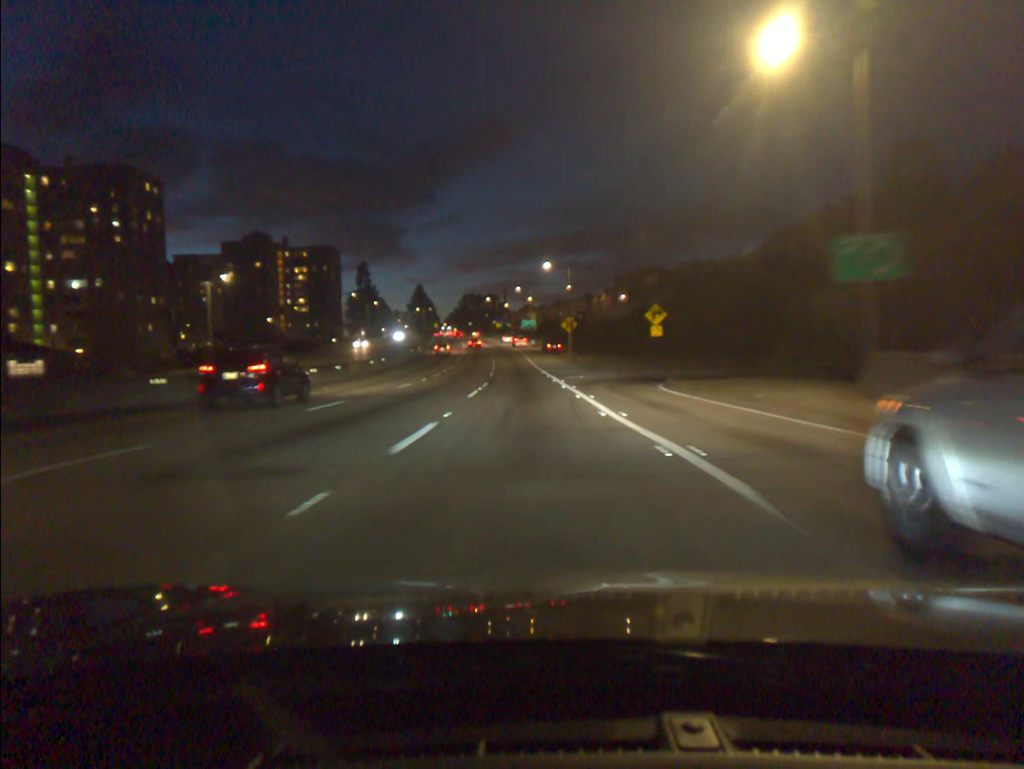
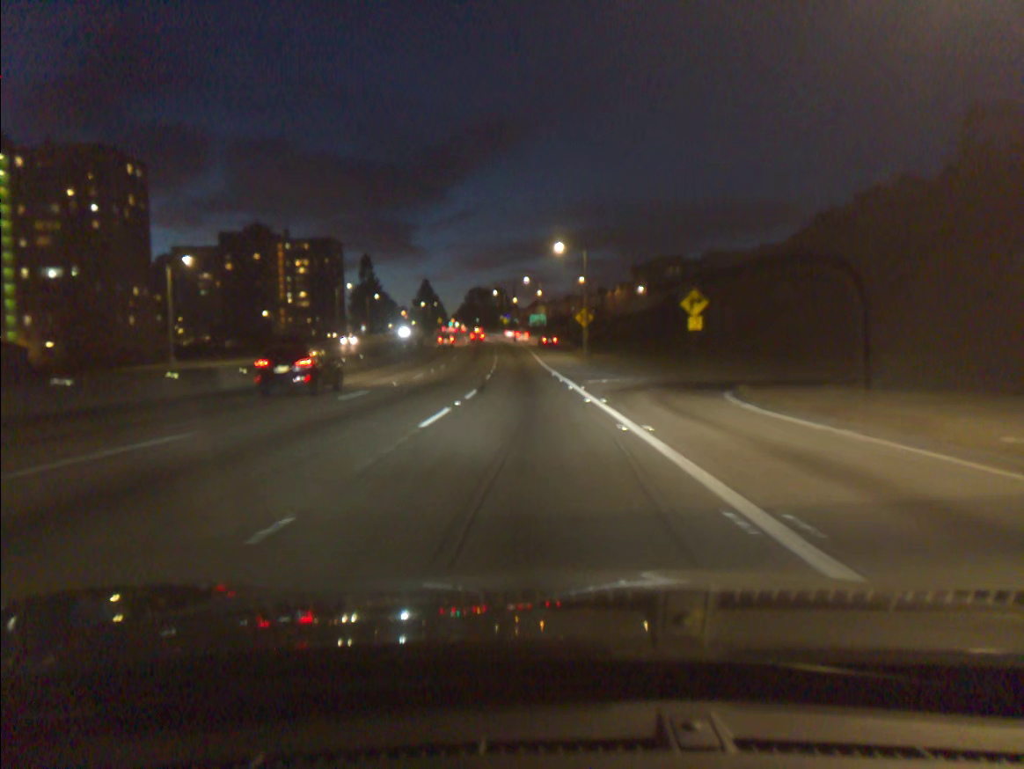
(-0.1, +11.3) m; -1°
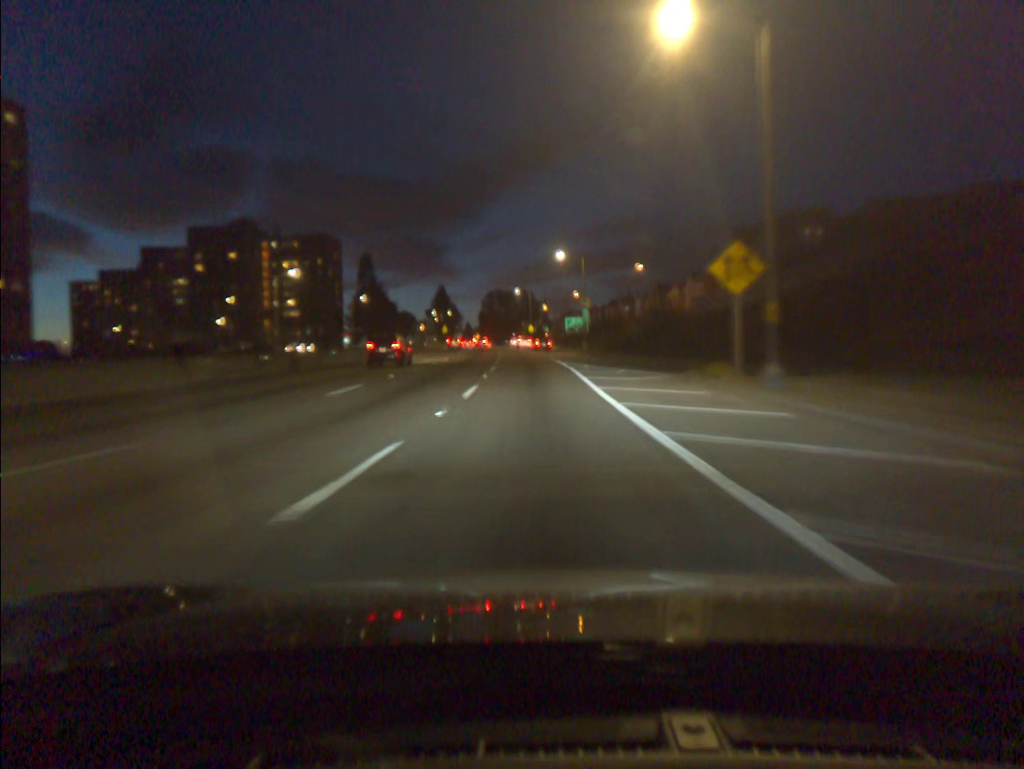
(-1.0, +46.5) m; -2°
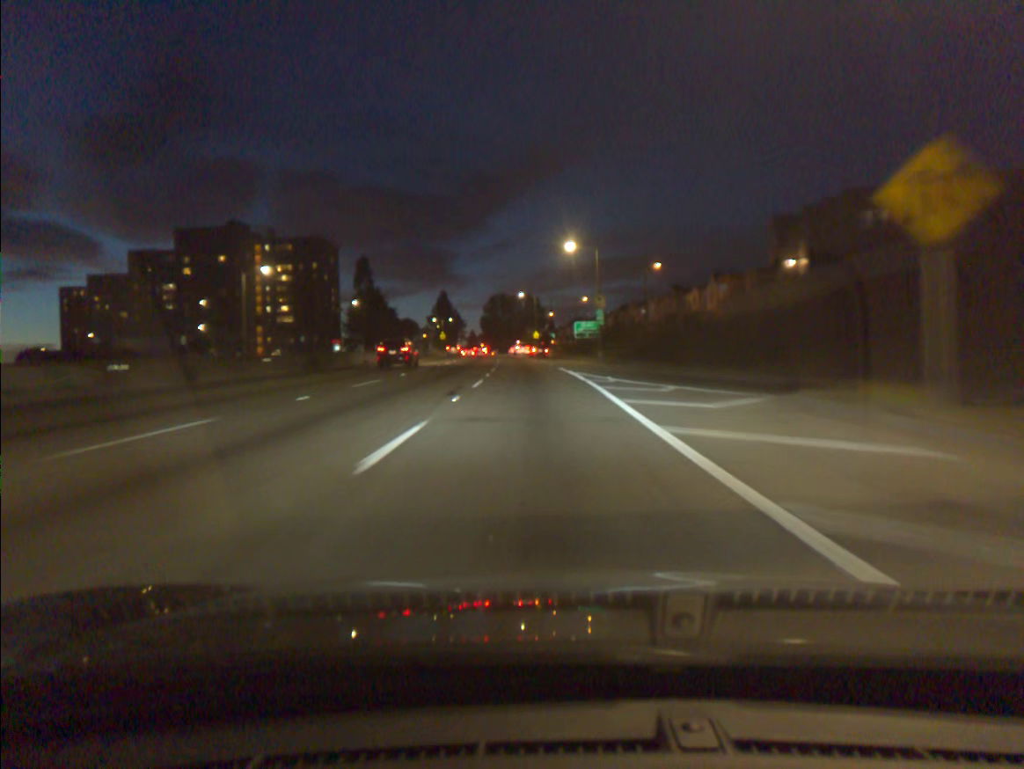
(0.0, +11.9) m; 0°
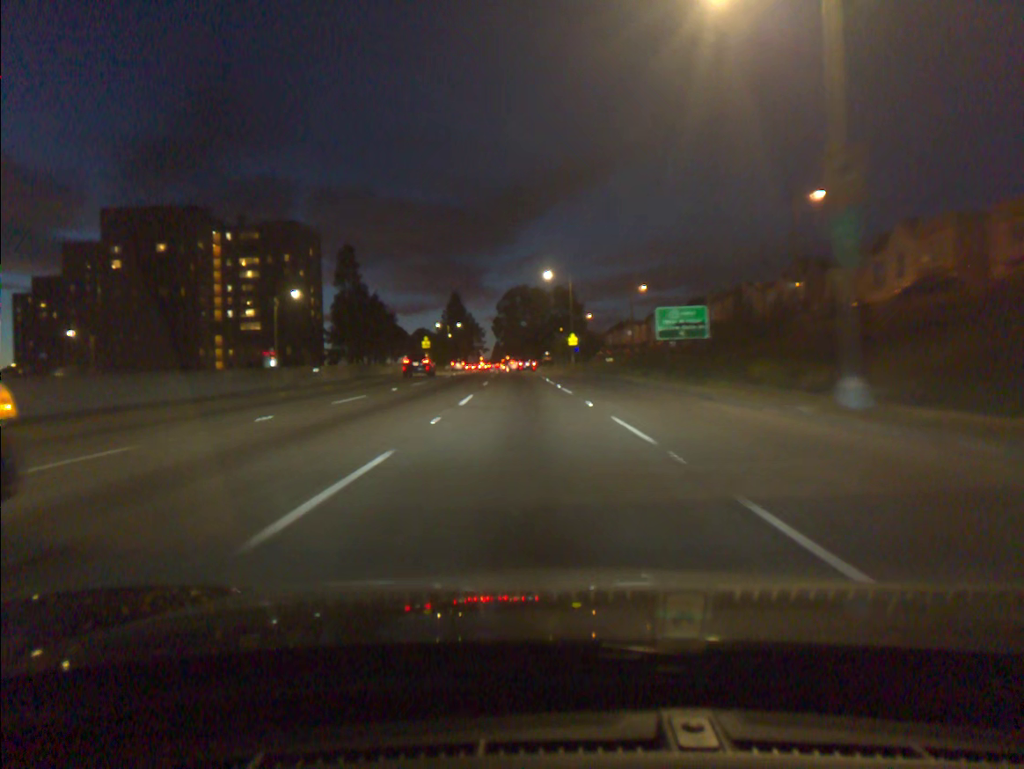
(-0.8, +47.6) m; -2°
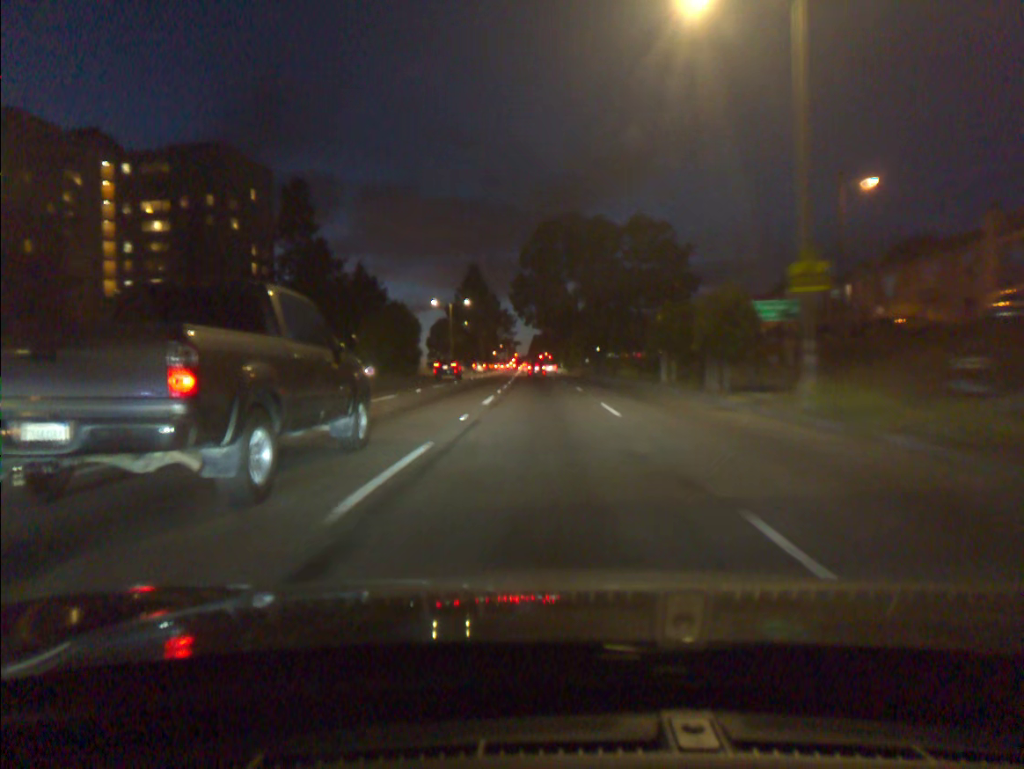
(-1.8, +58.5) m; -3°
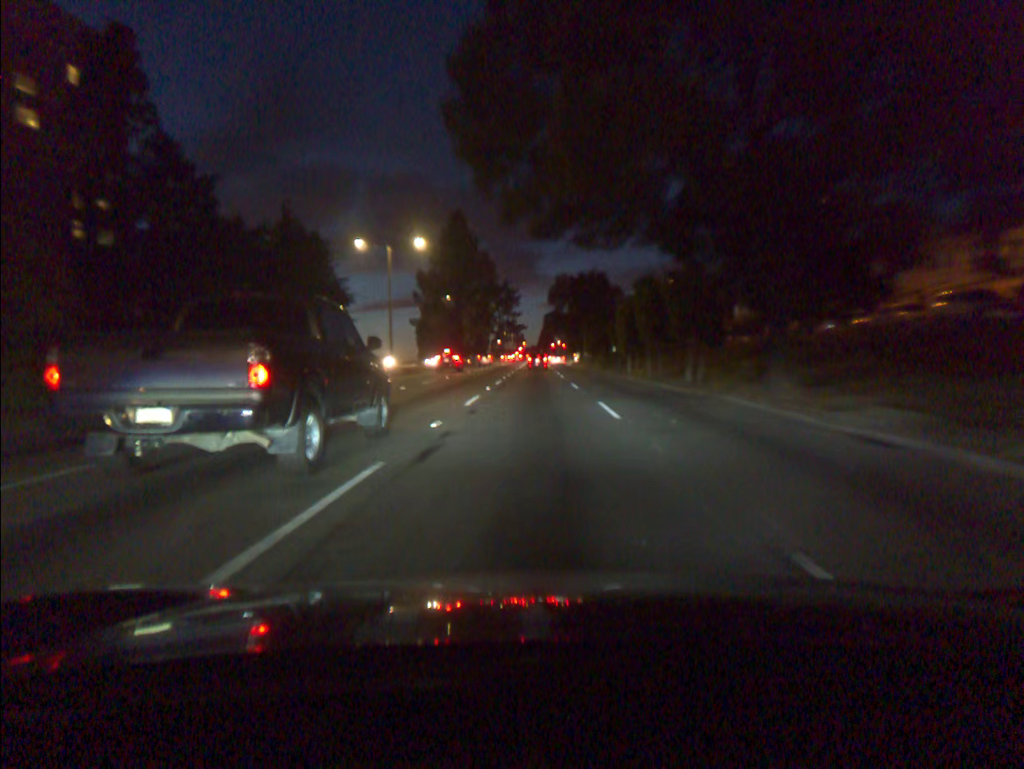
(-0.2, +46.4) m; -1°
